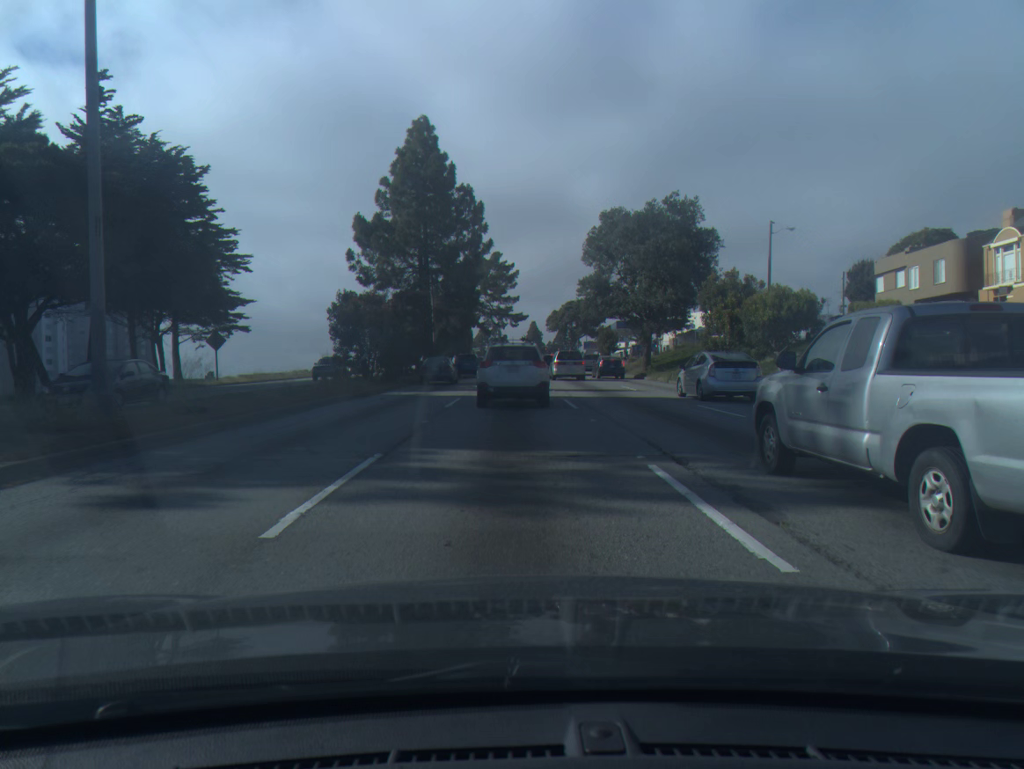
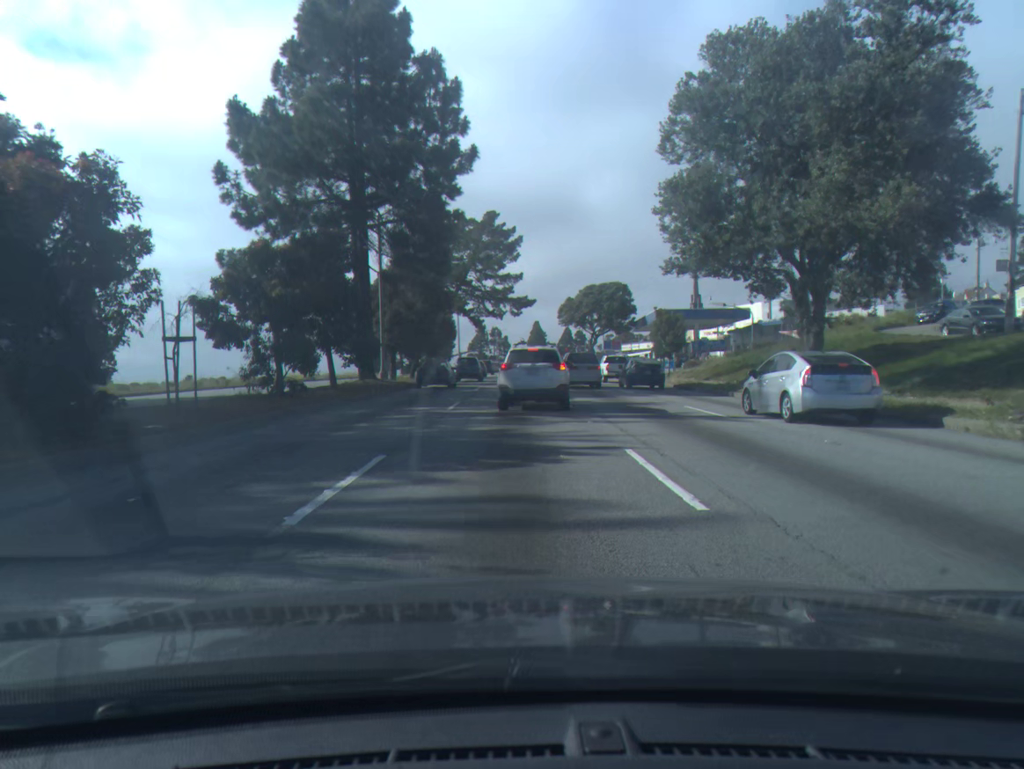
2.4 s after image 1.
(-0.2, +28.8) m; 0°
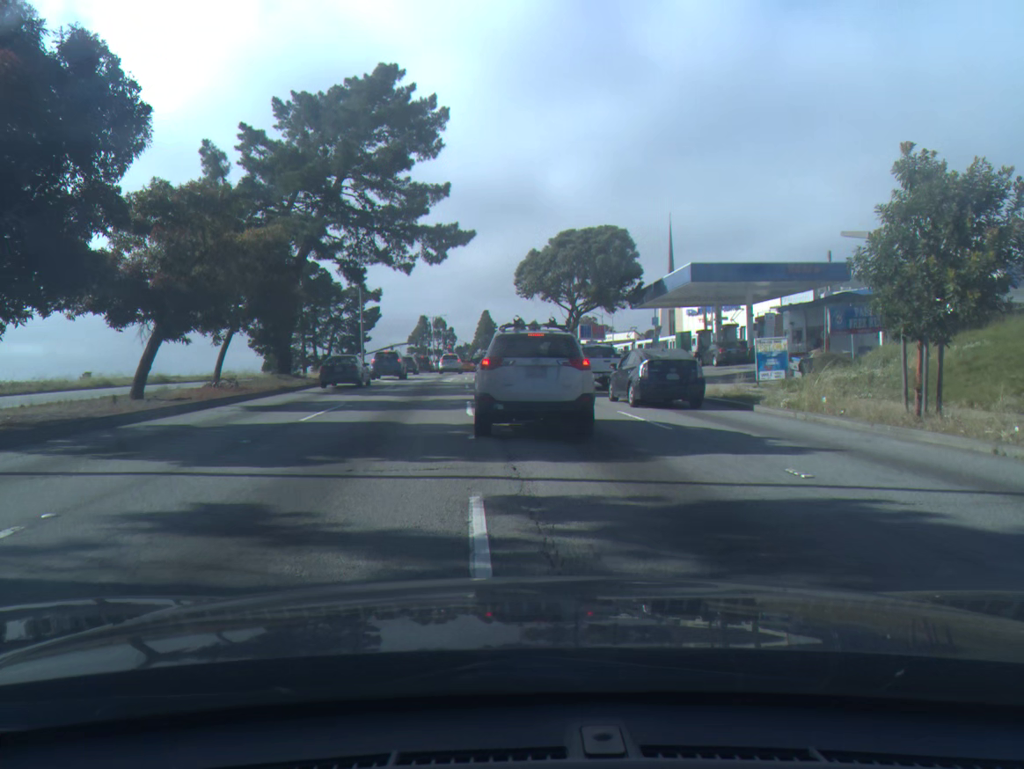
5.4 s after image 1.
(+1.1, +33.5) m; +4°
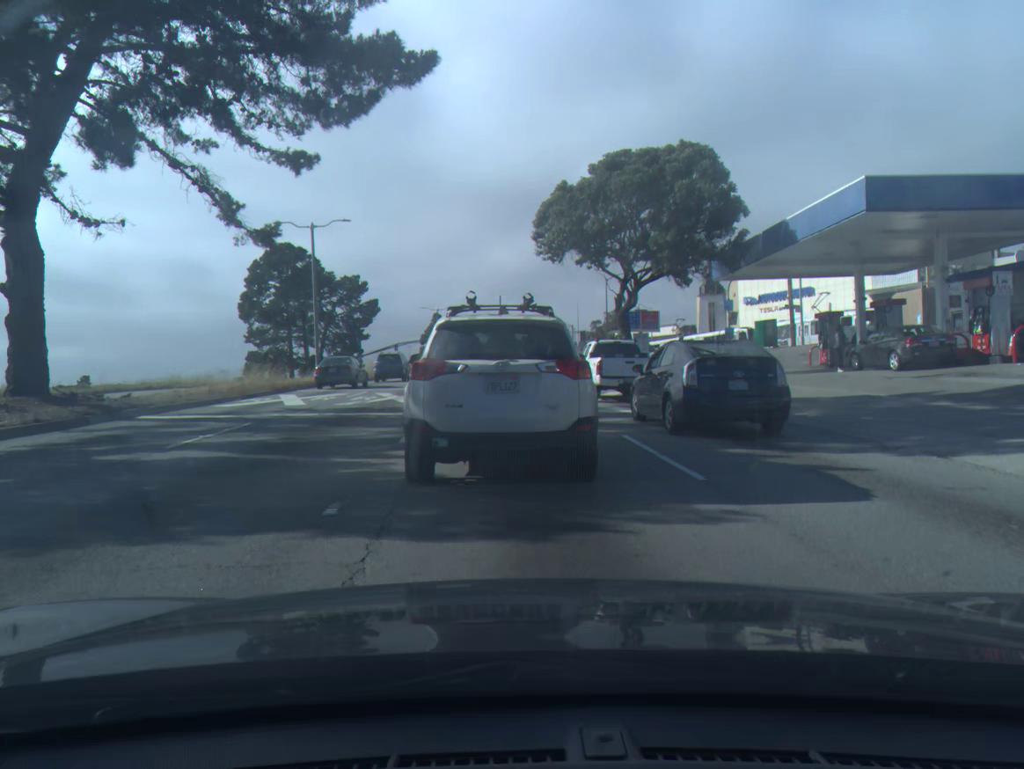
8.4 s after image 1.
(-0.2, +20.3) m; -2°
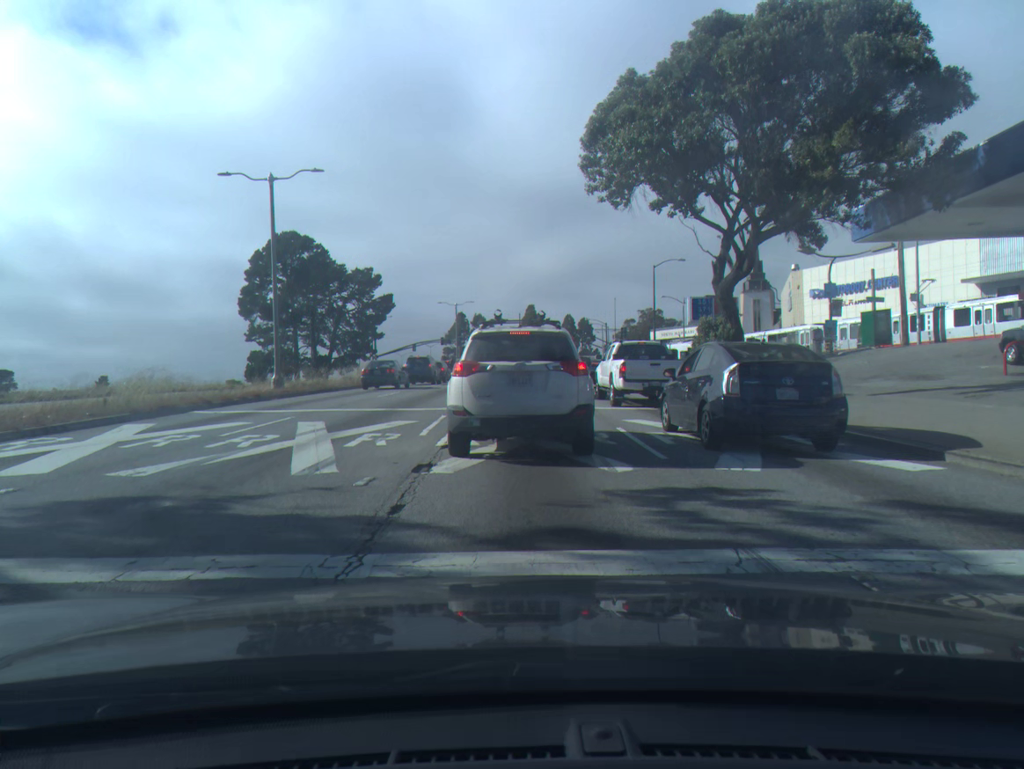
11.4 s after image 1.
(-0.3, +13.0) m; -2°
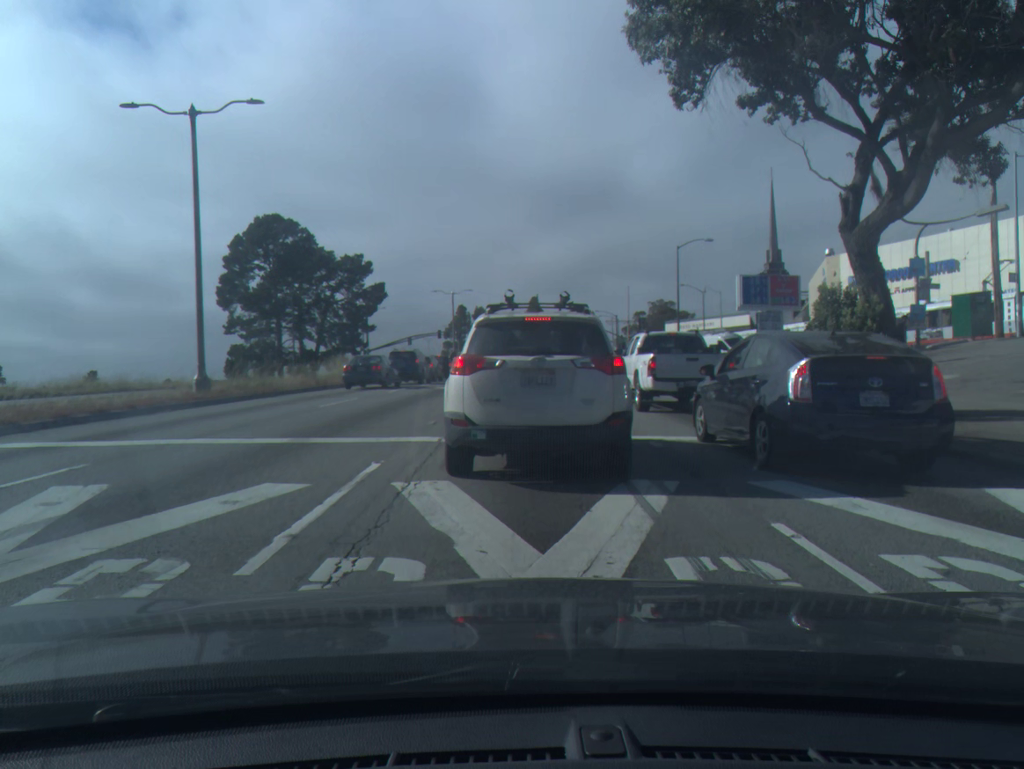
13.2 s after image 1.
(0.0, +8.4) m; 0°
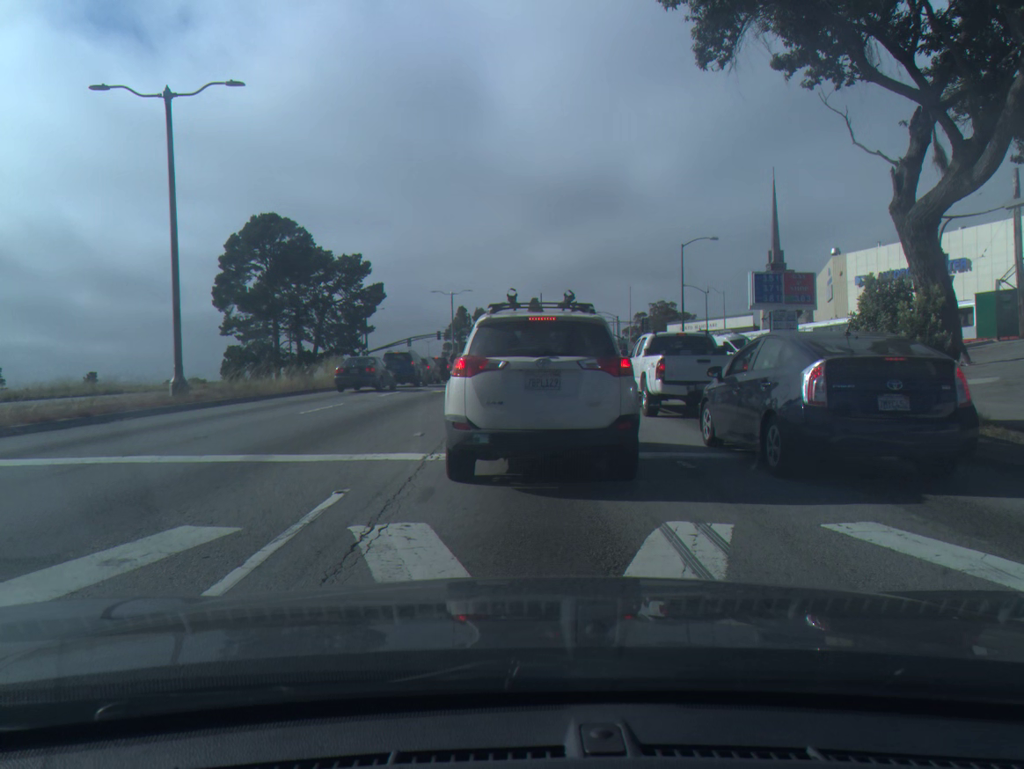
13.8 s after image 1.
(0.0, +1.9) m; 0°
